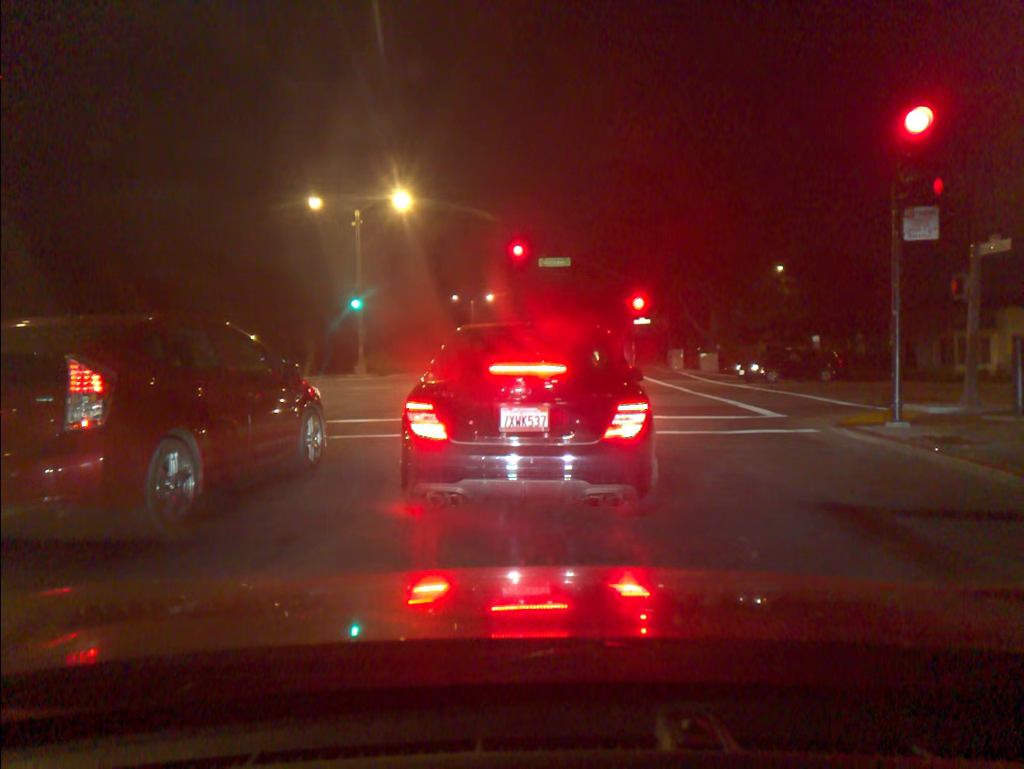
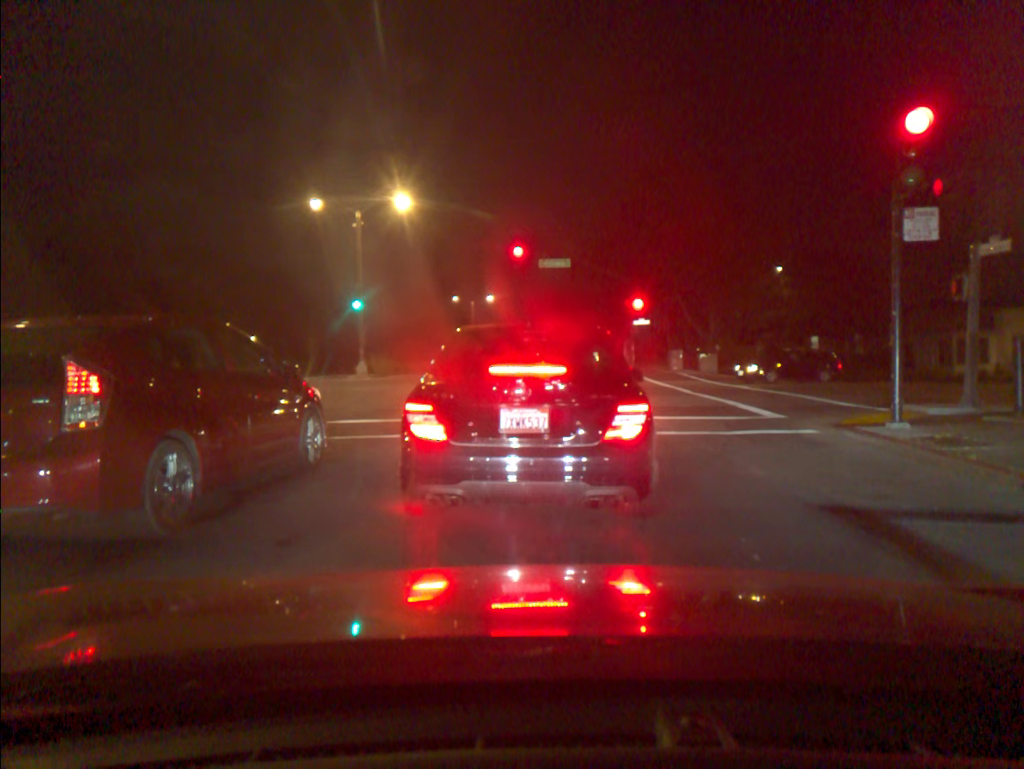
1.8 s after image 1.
(0.0, +0.1) m; 0°
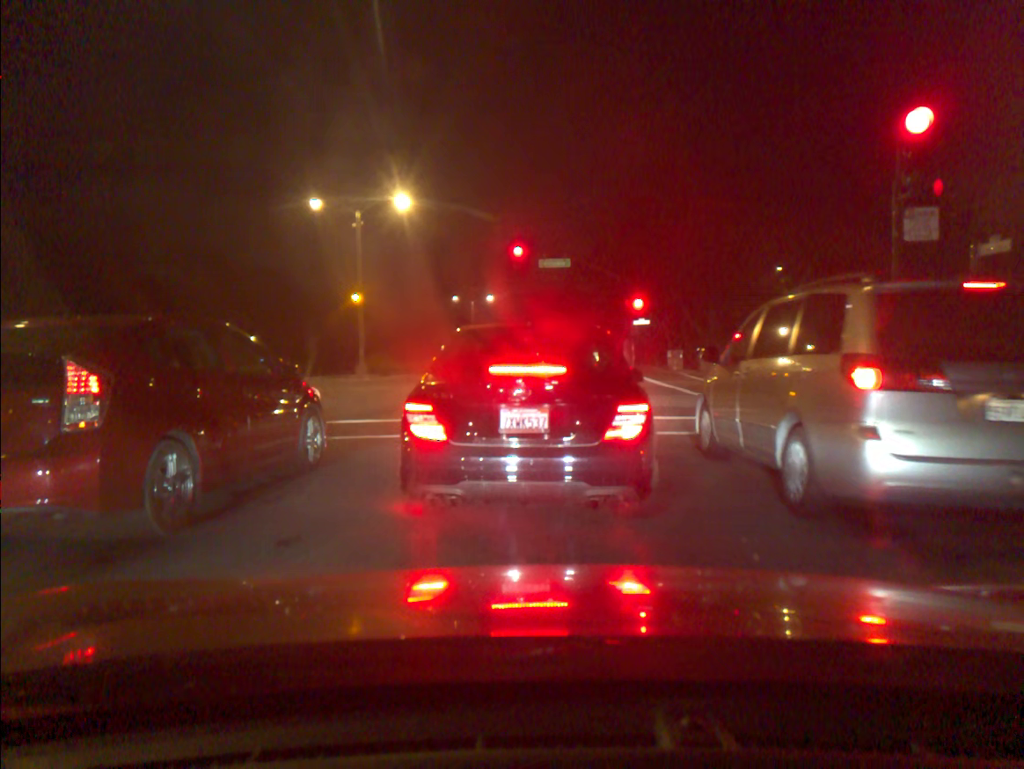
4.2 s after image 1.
(0.0, 0.0) m; 0°
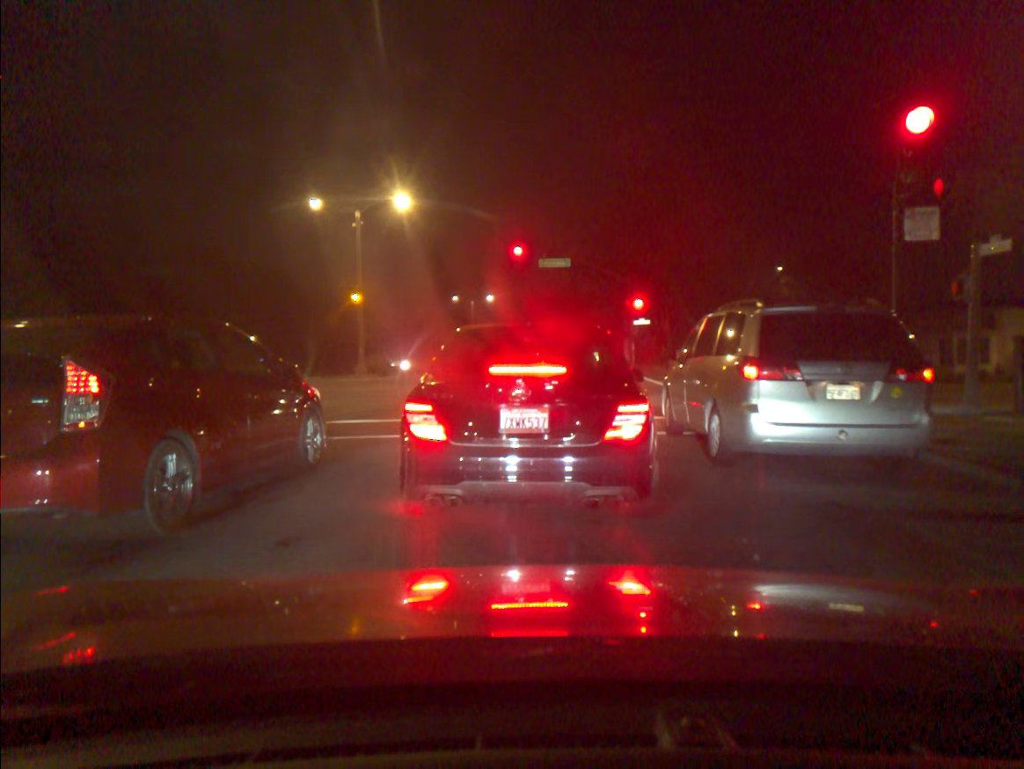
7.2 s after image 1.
(0.0, 0.0) m; 0°
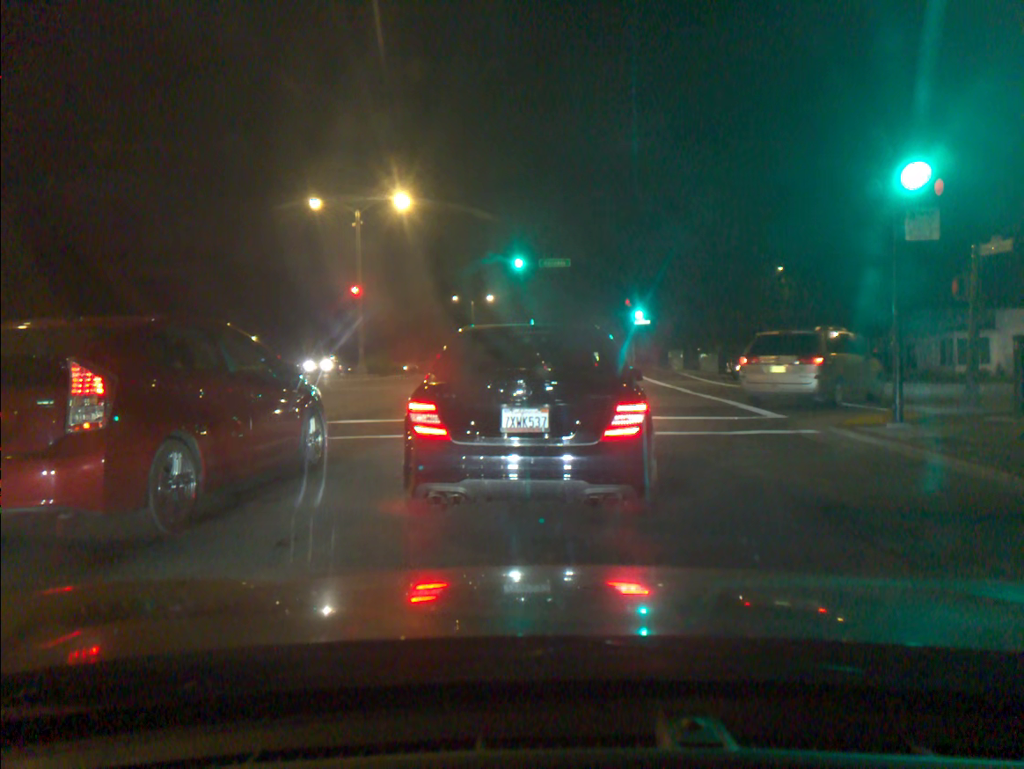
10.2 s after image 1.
(0.0, 0.0) m; 0°
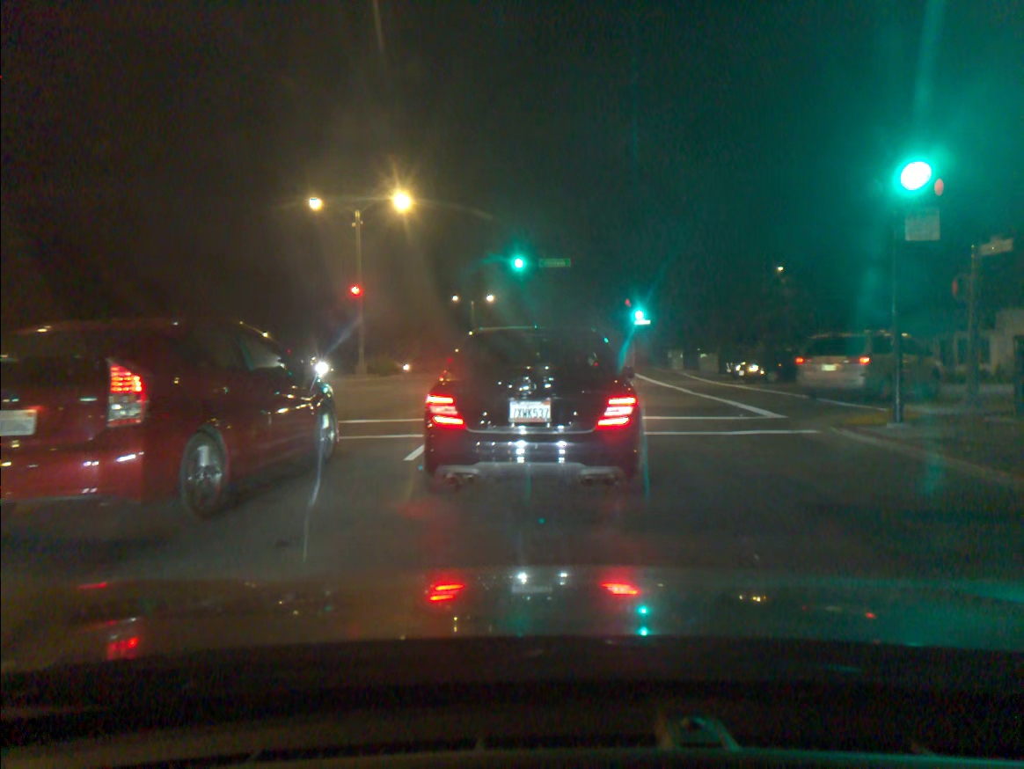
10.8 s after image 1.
(0.0, 0.0) m; 0°
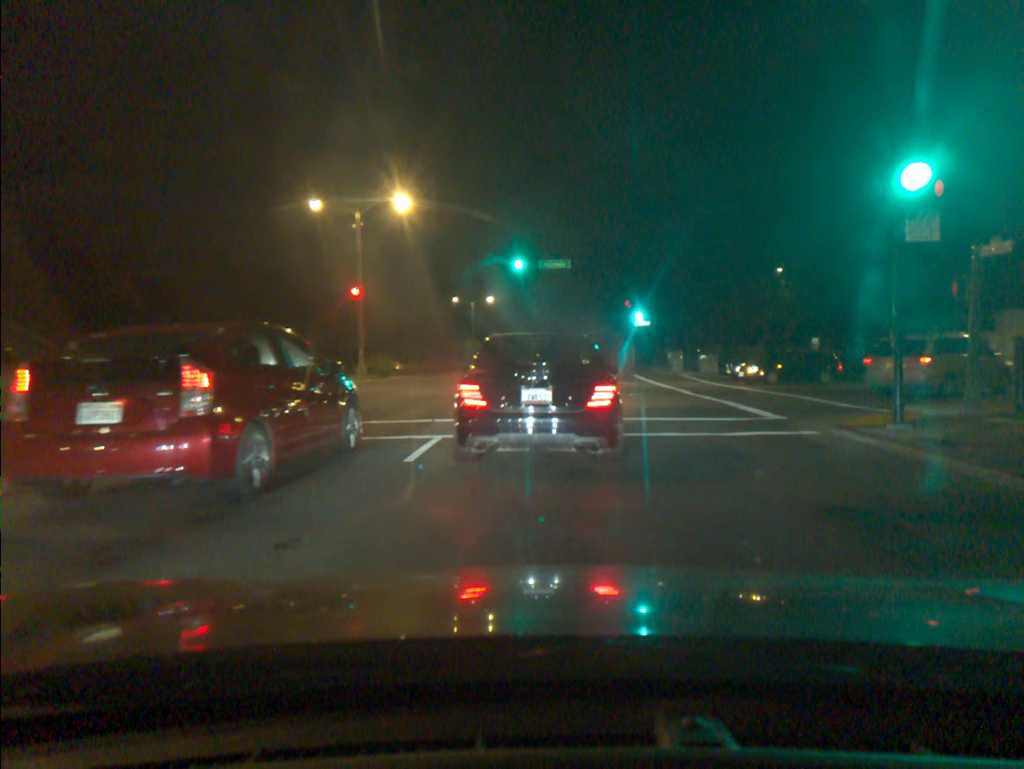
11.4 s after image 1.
(0.0, 0.0) m; 0°
